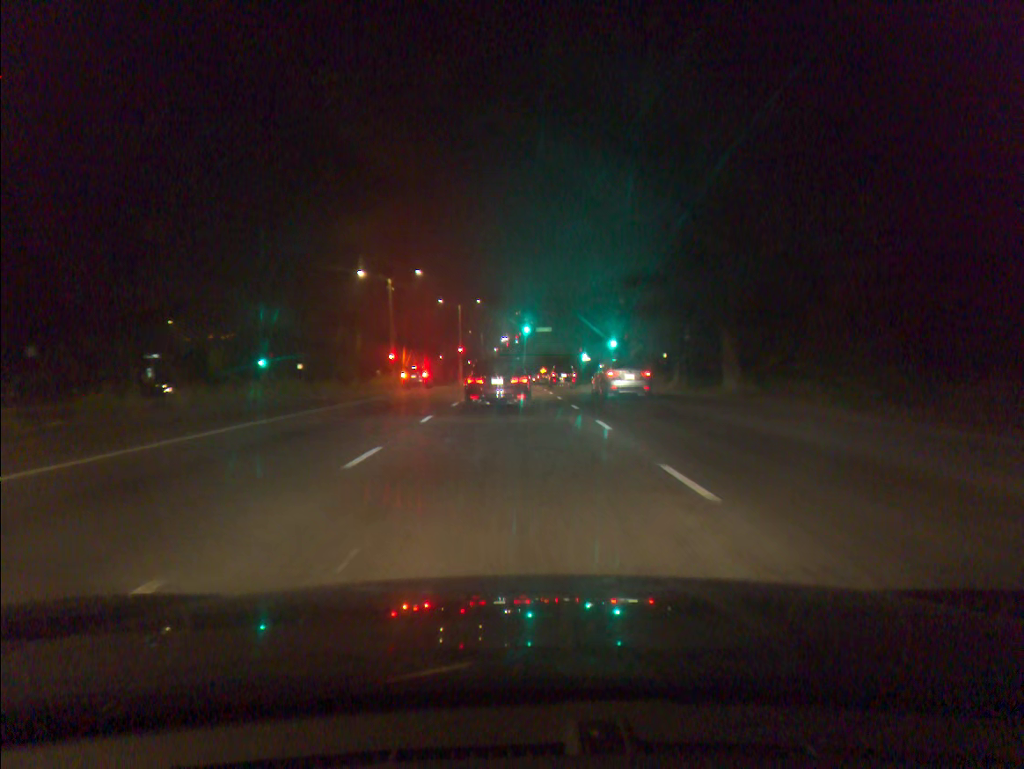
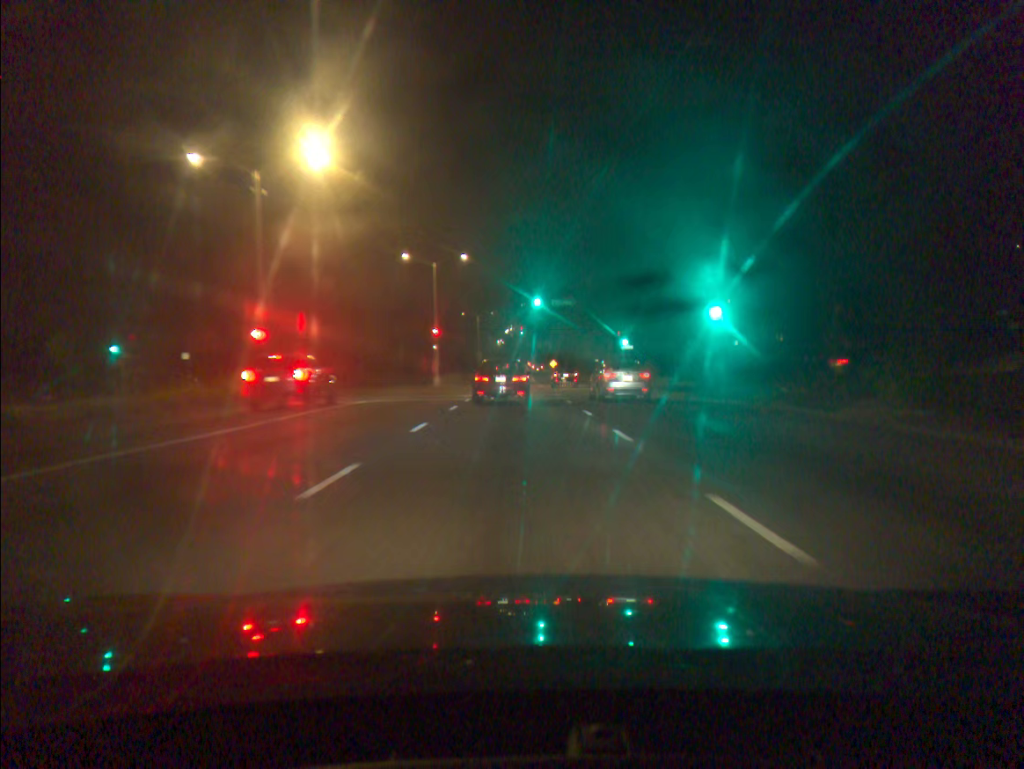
(-0.1, +31.8) m; 0°
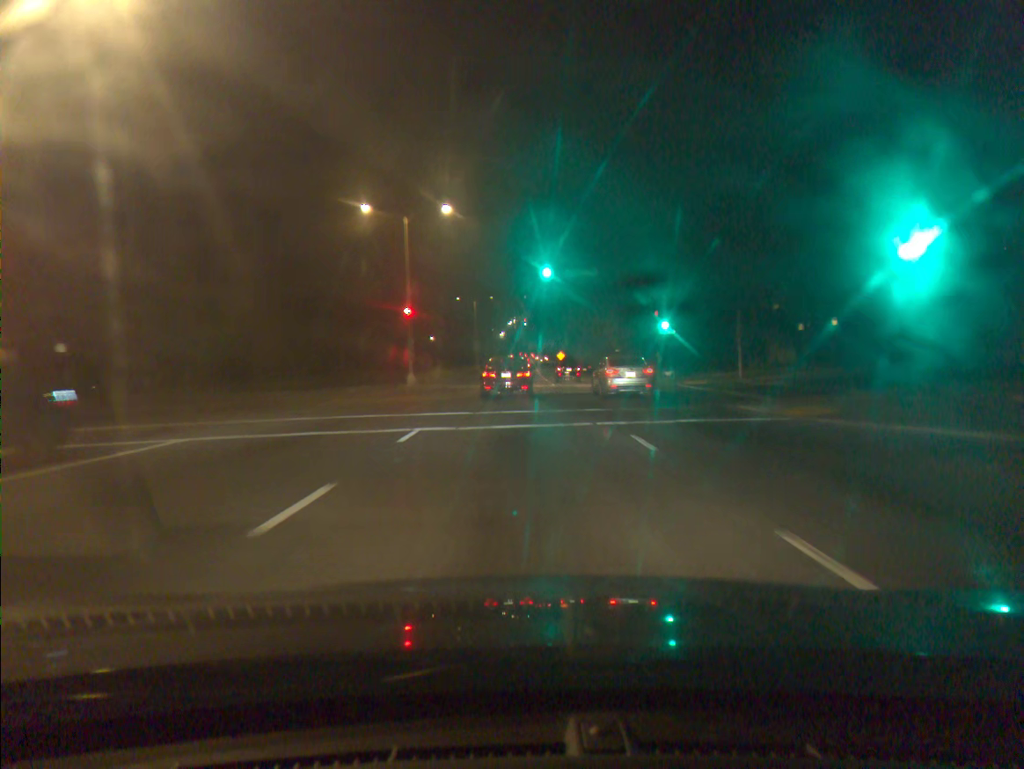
(0.0, +15.9) m; 0°
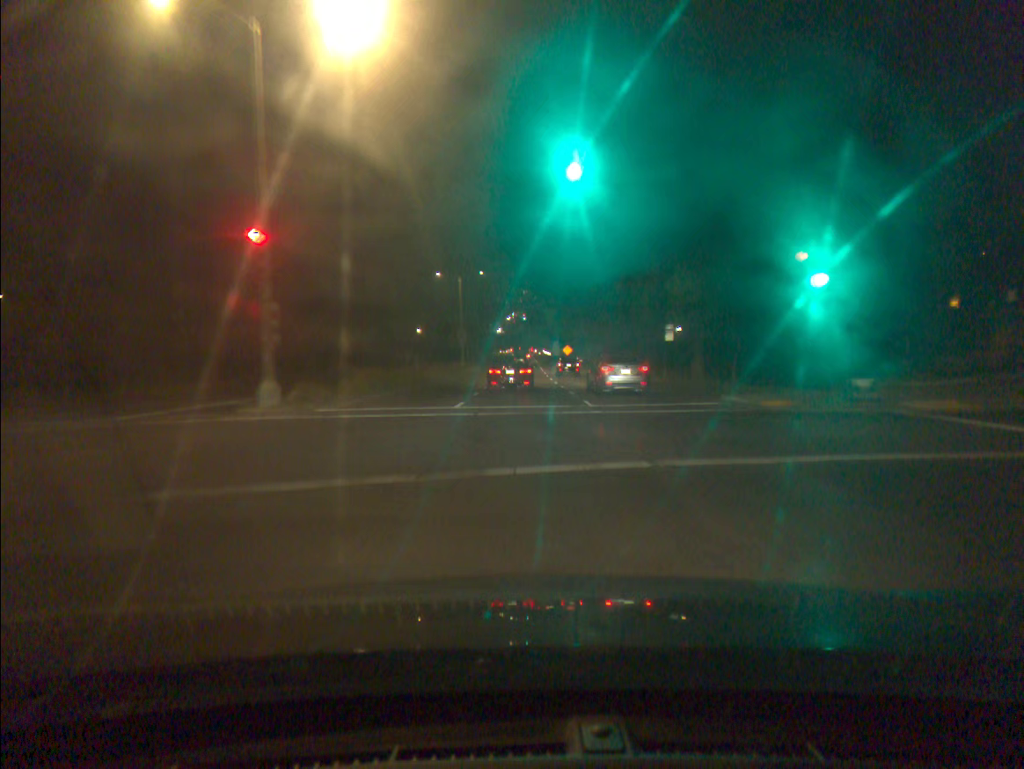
(0.0, +24.1) m; 0°
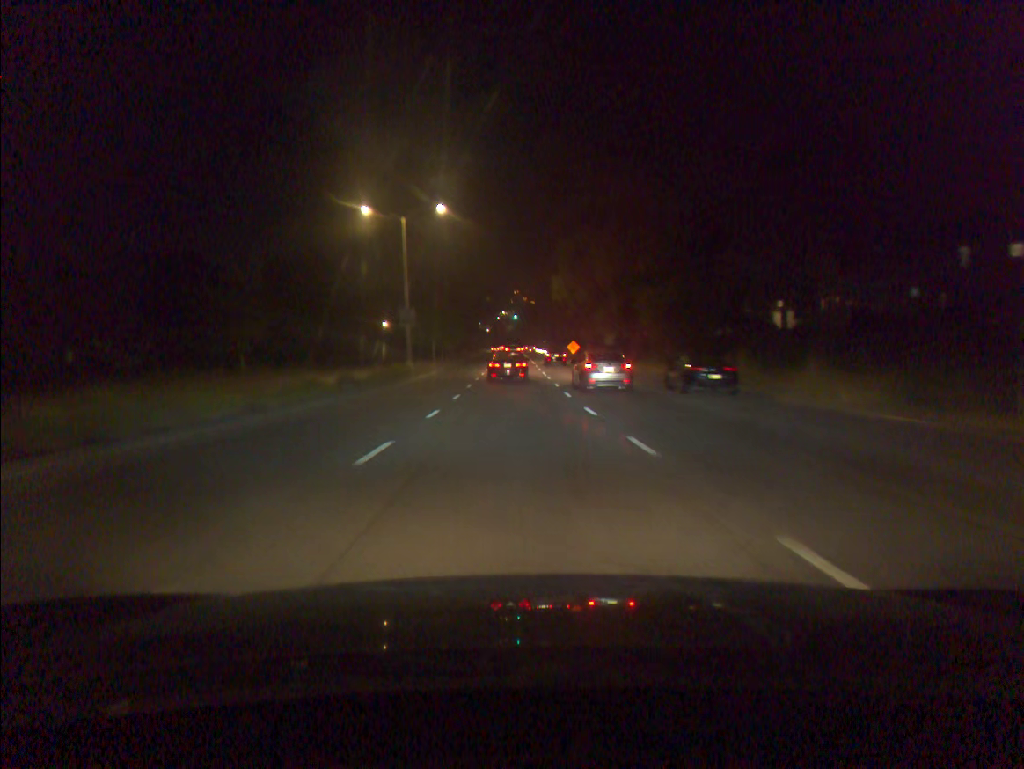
(+0.2, +33.6) m; +1°
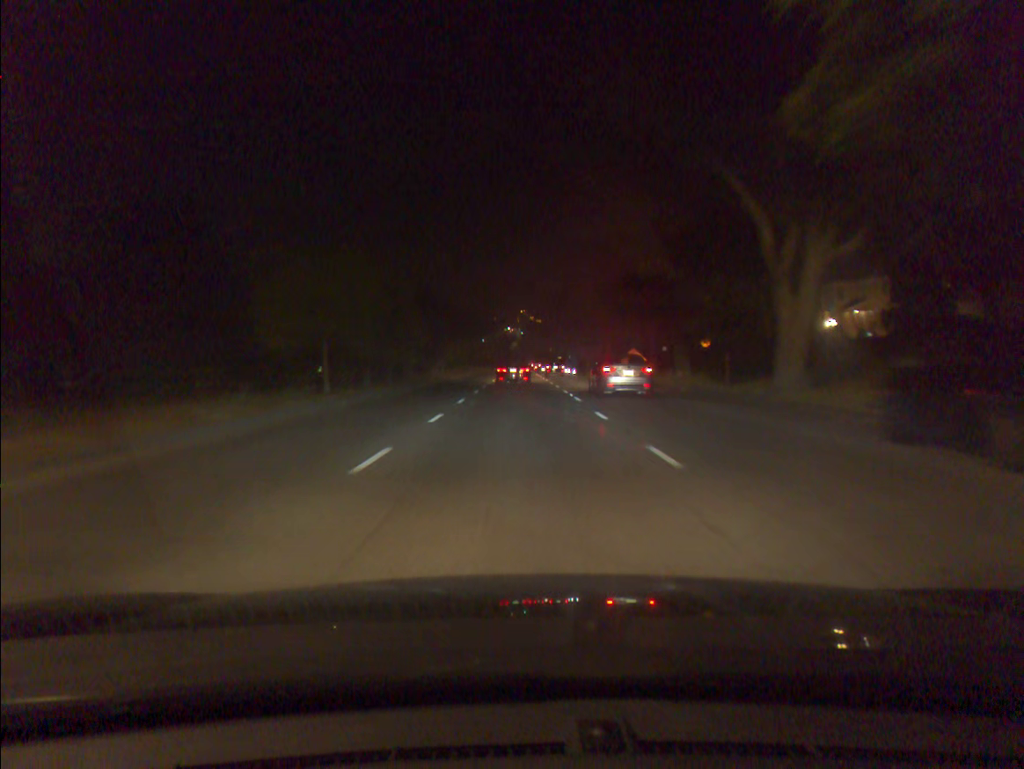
(-0.3, +44.6) m; 0°
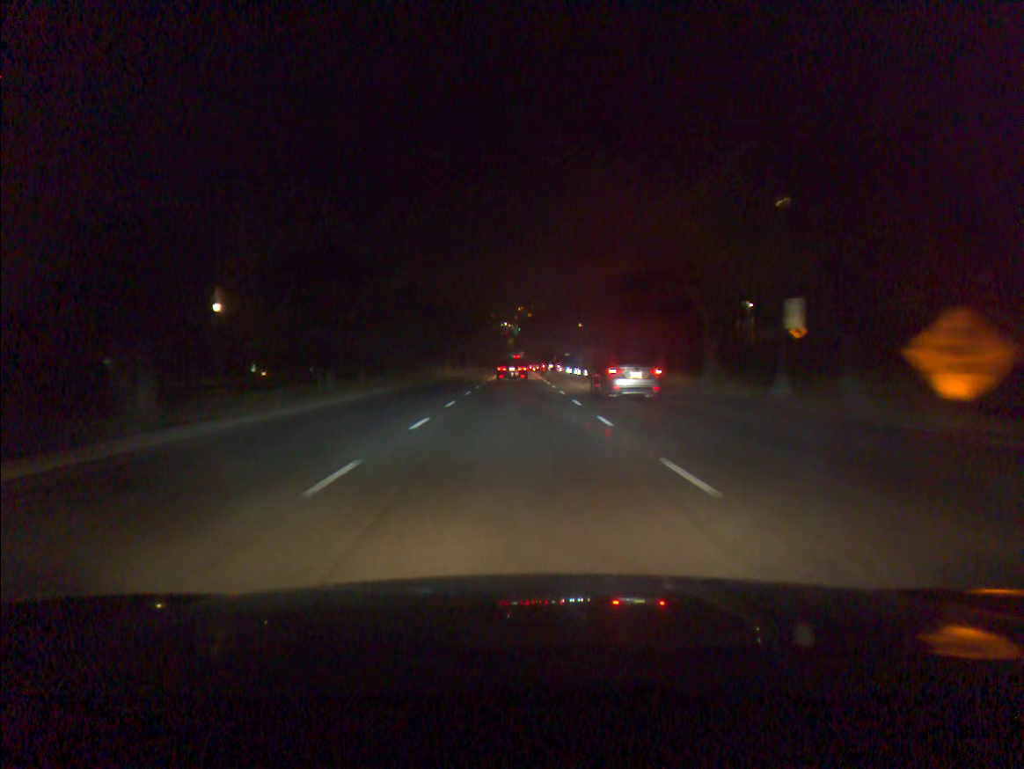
(+0.1, +37.8) m; 0°
